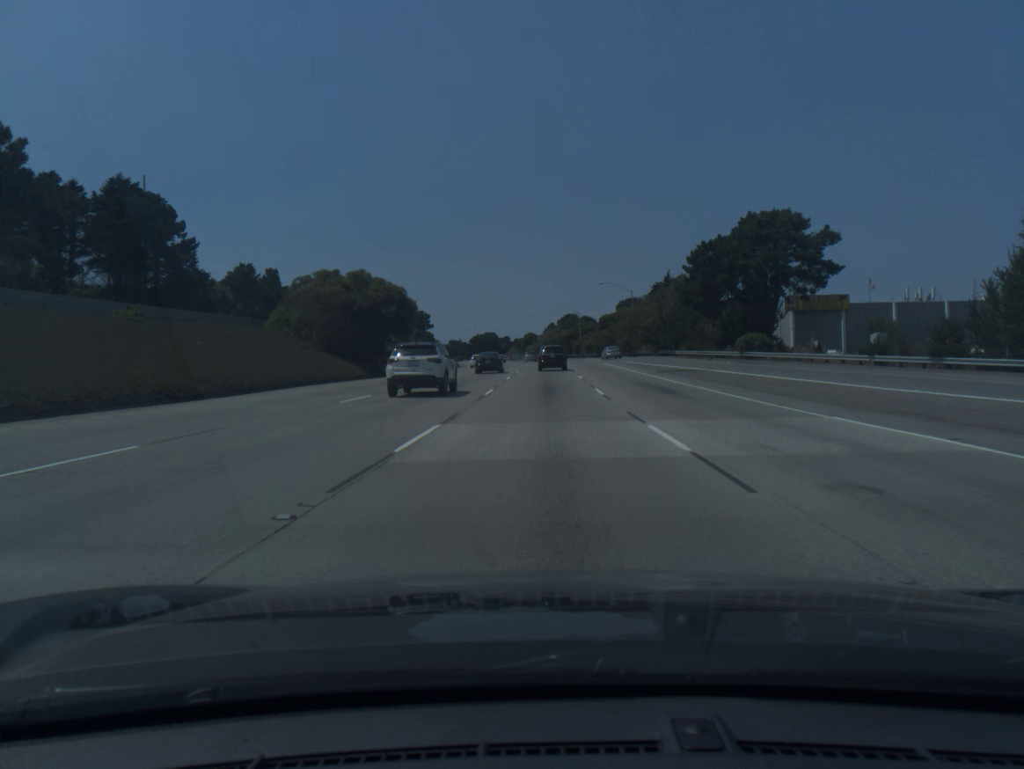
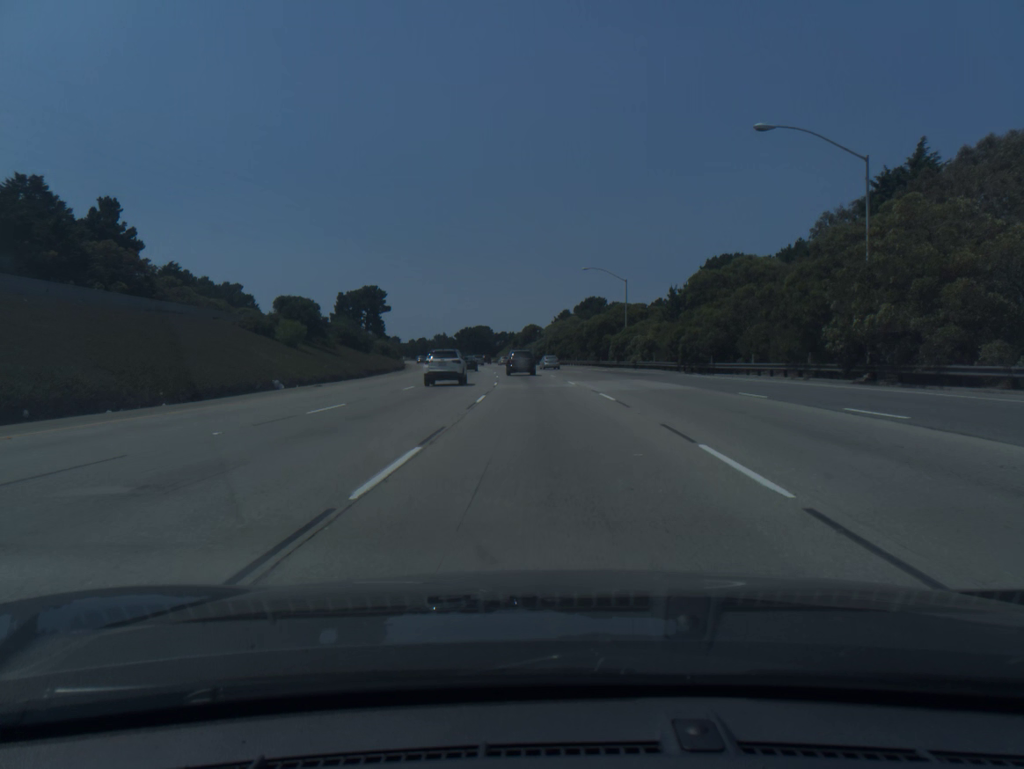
(-0.2, +76.5) m; 0°
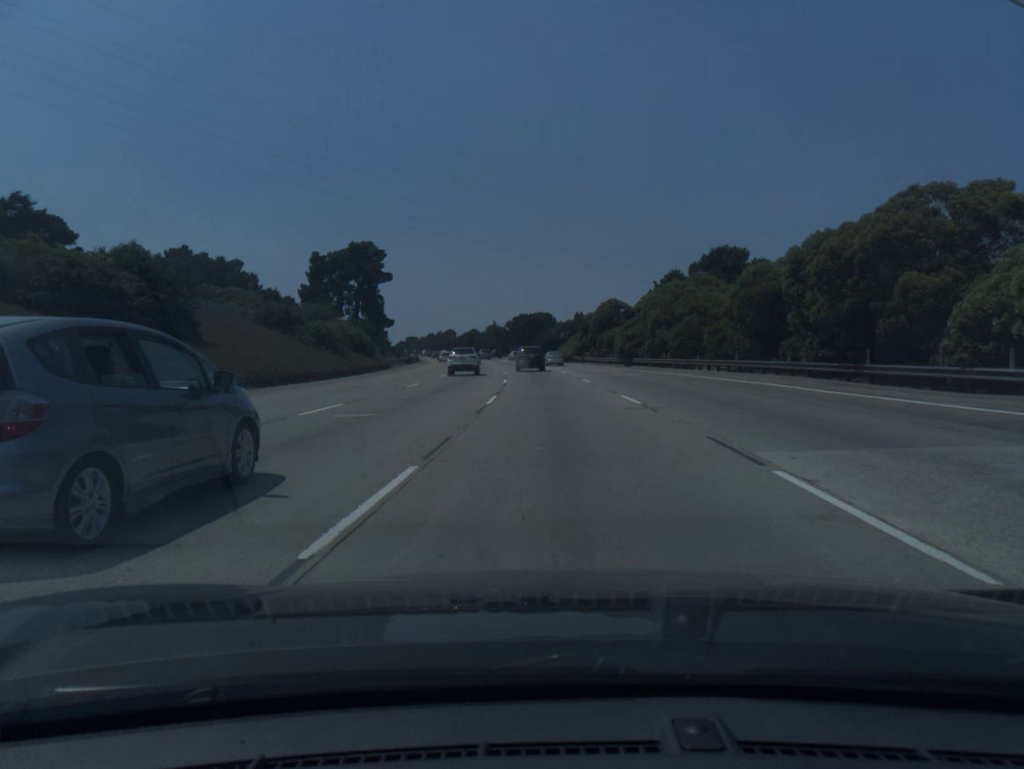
(-2.0, +60.6) m; -5°
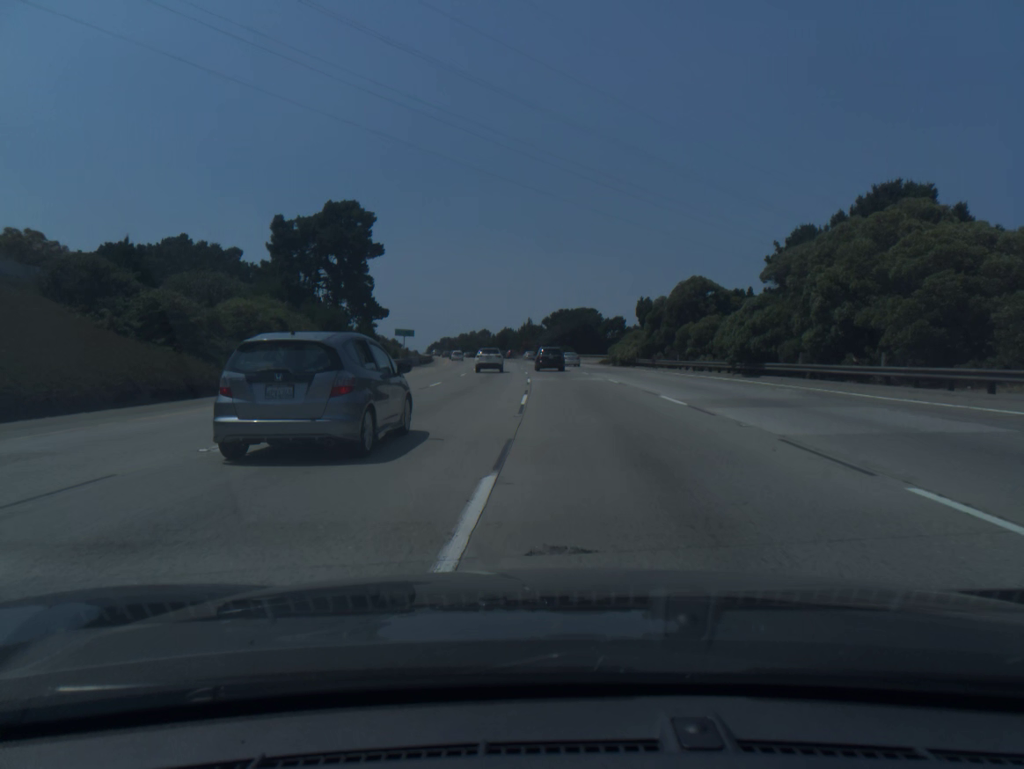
(-0.9, +30.2) m; -3°
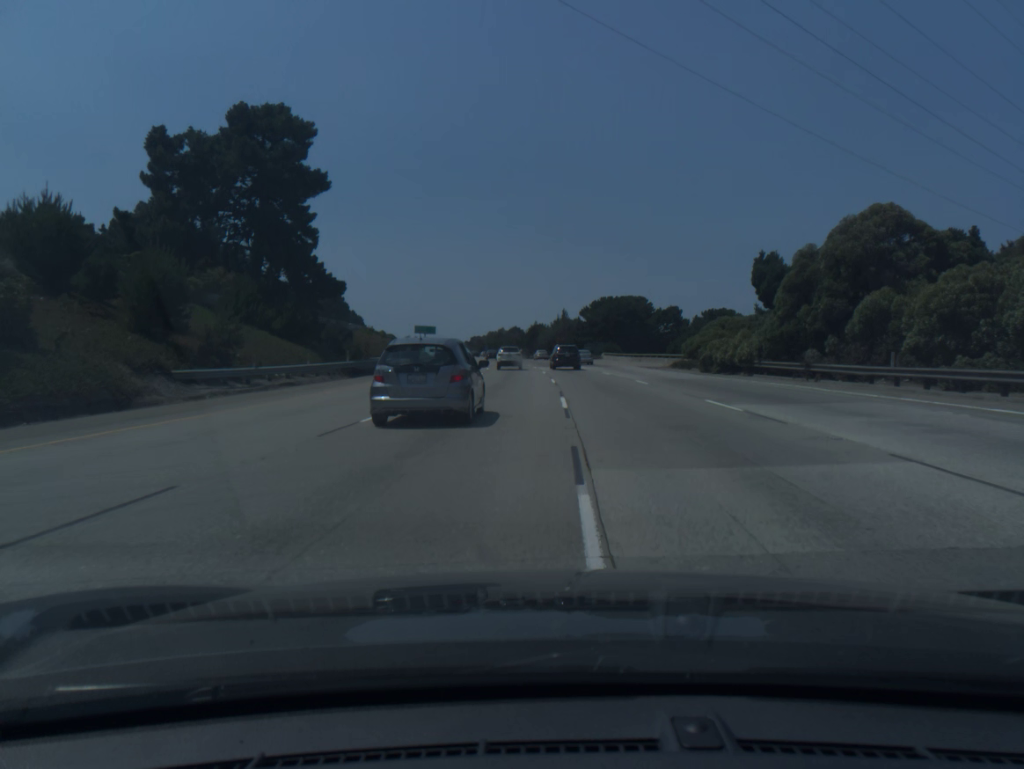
(-0.6, +30.3) m; -2°
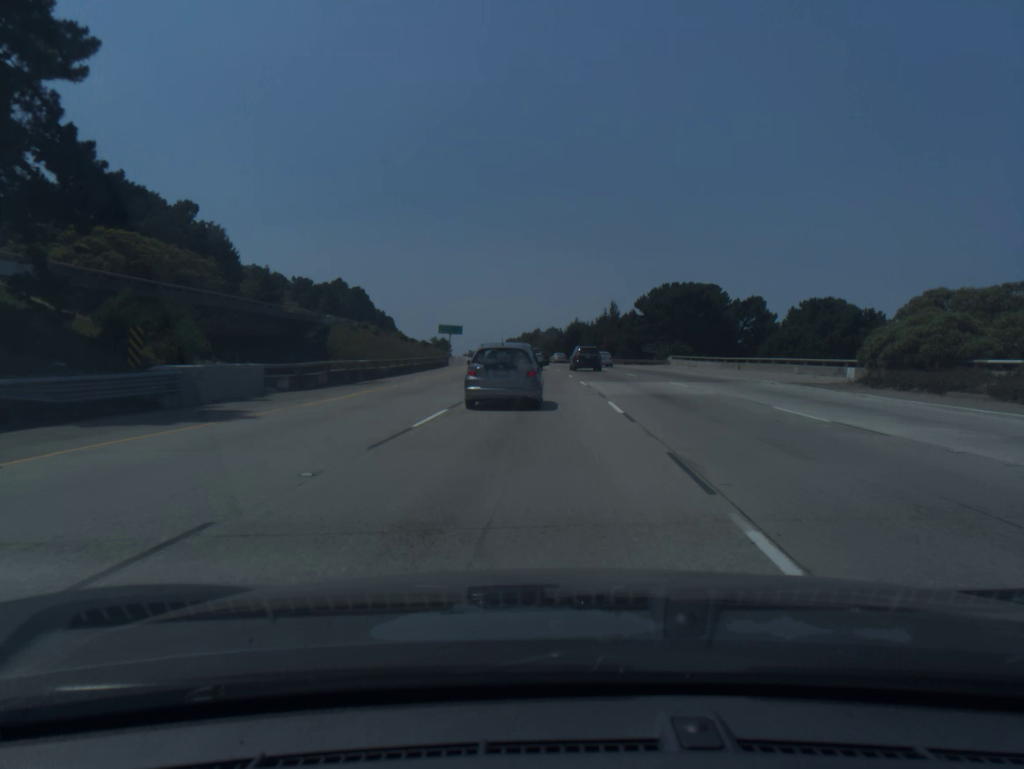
(-0.7, +30.5) m; -3°
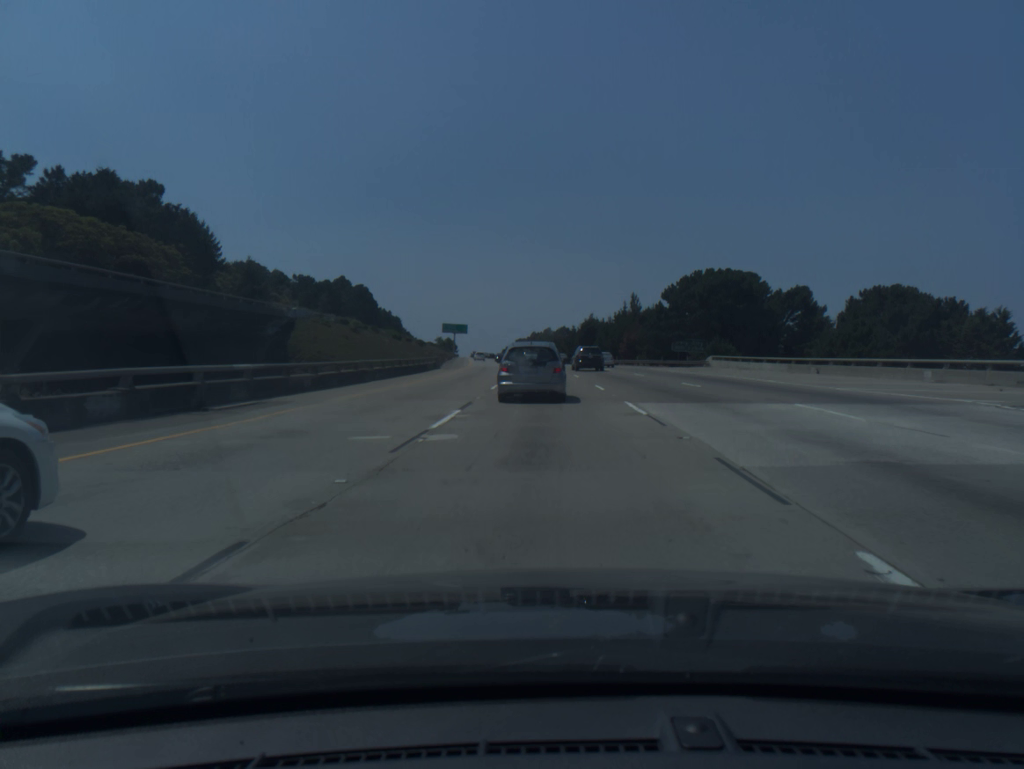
(-0.1, +15.4) m; -1°
